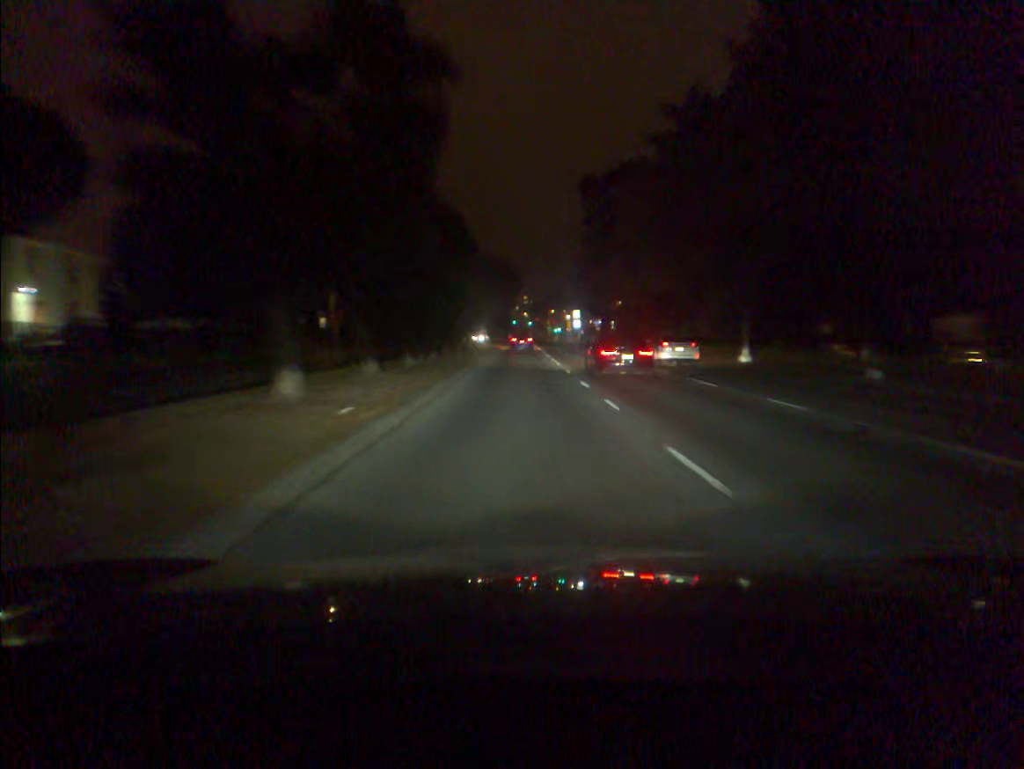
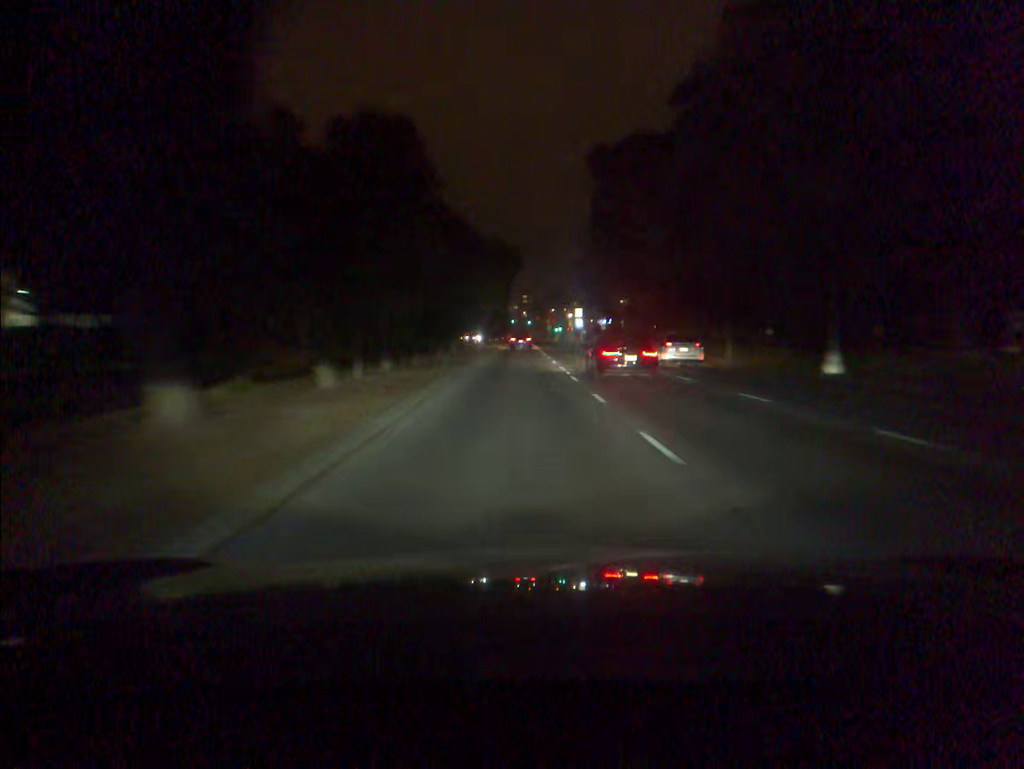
(0.0, +12.2) m; 0°
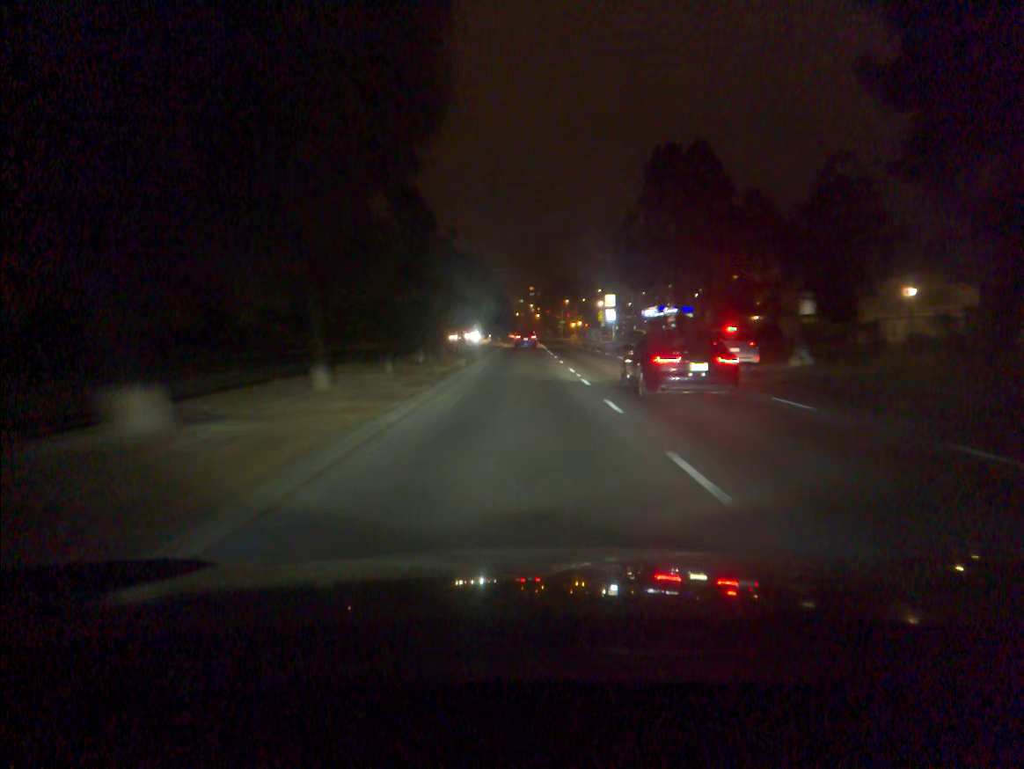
(-0.1, +60.9) m; 0°
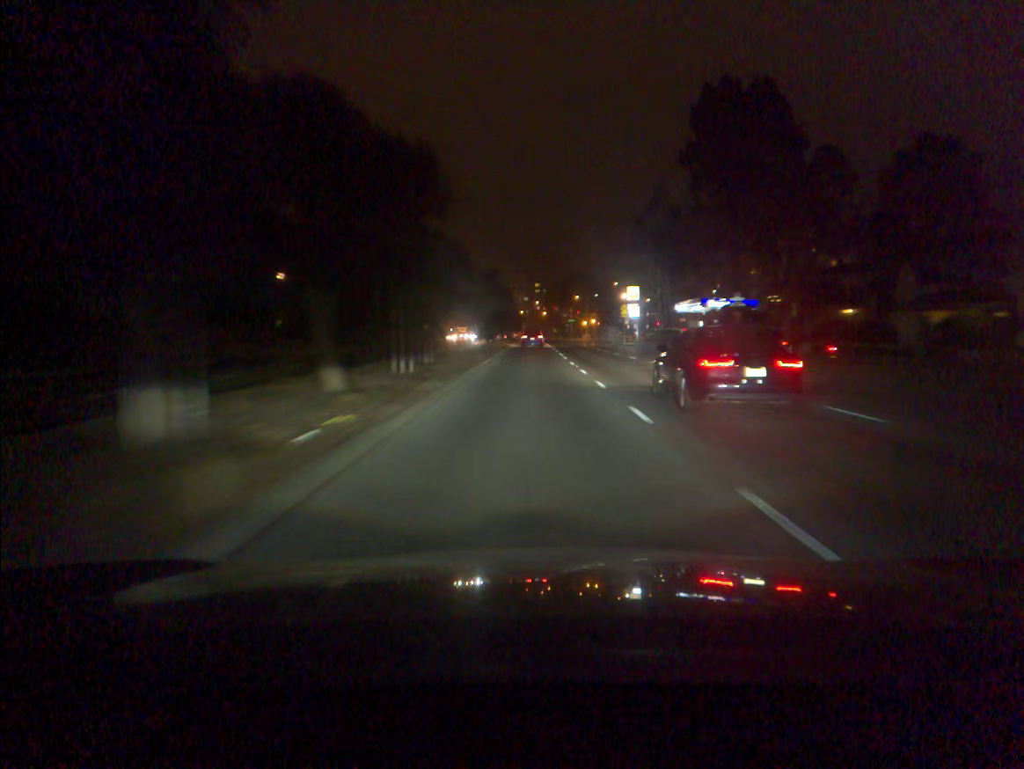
(-0.1, +23.2) m; 0°
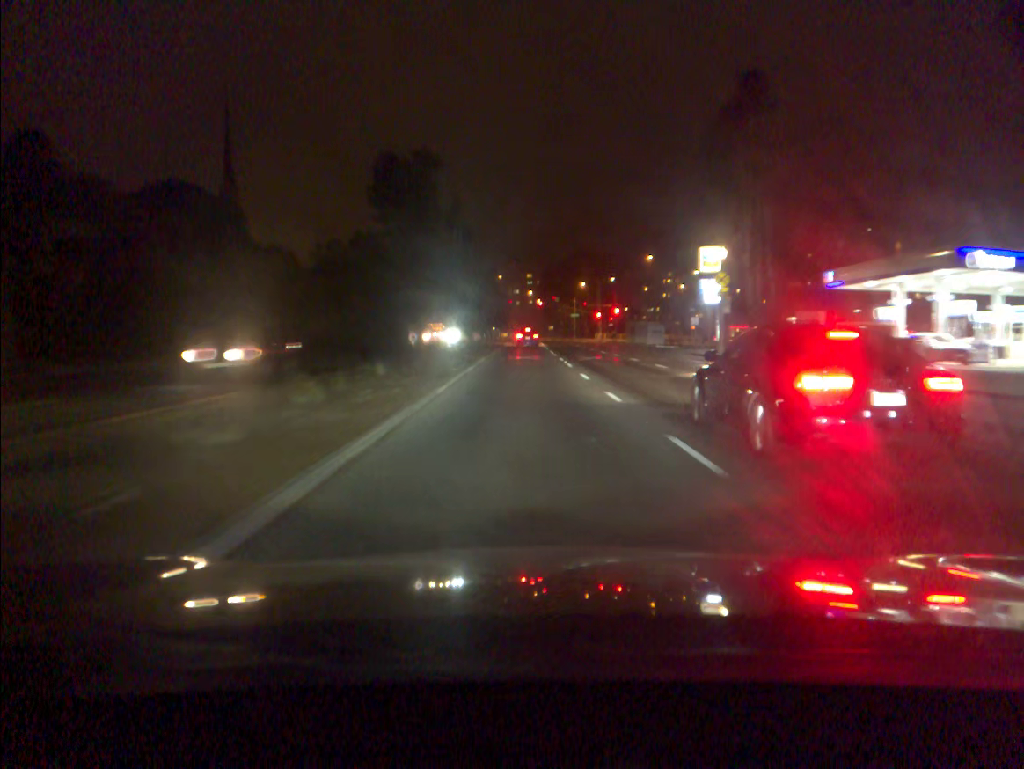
(+0.4, +54.6) m; +1°
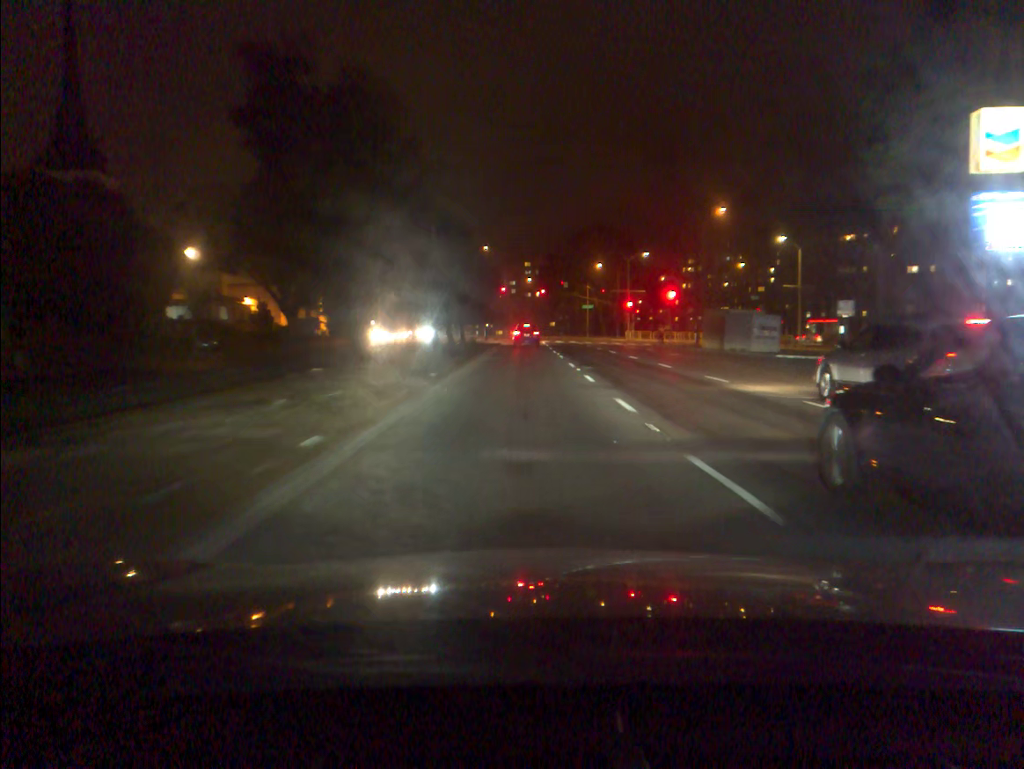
(0.0, +39.2) m; 0°
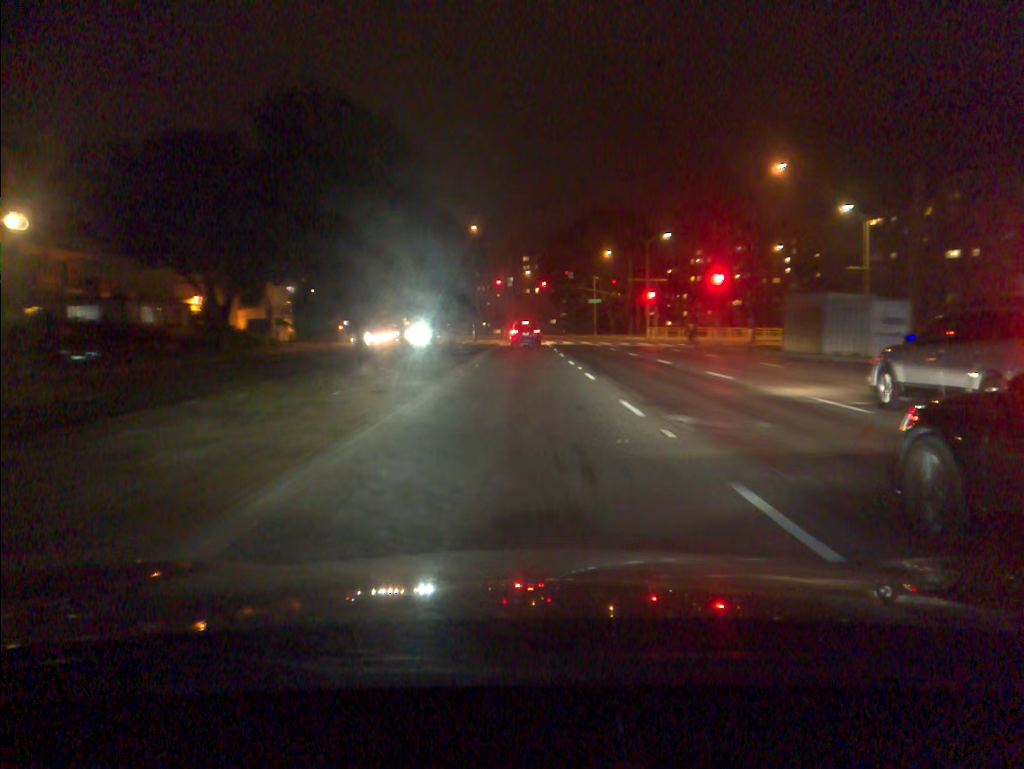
(0.0, +16.5) m; 0°
